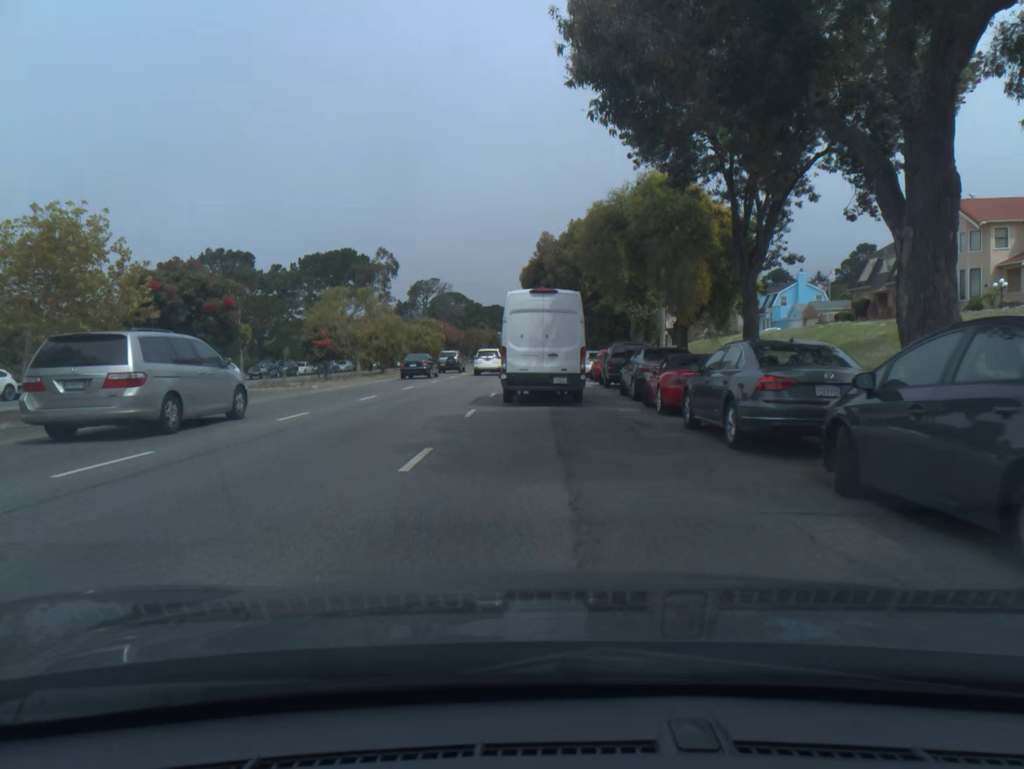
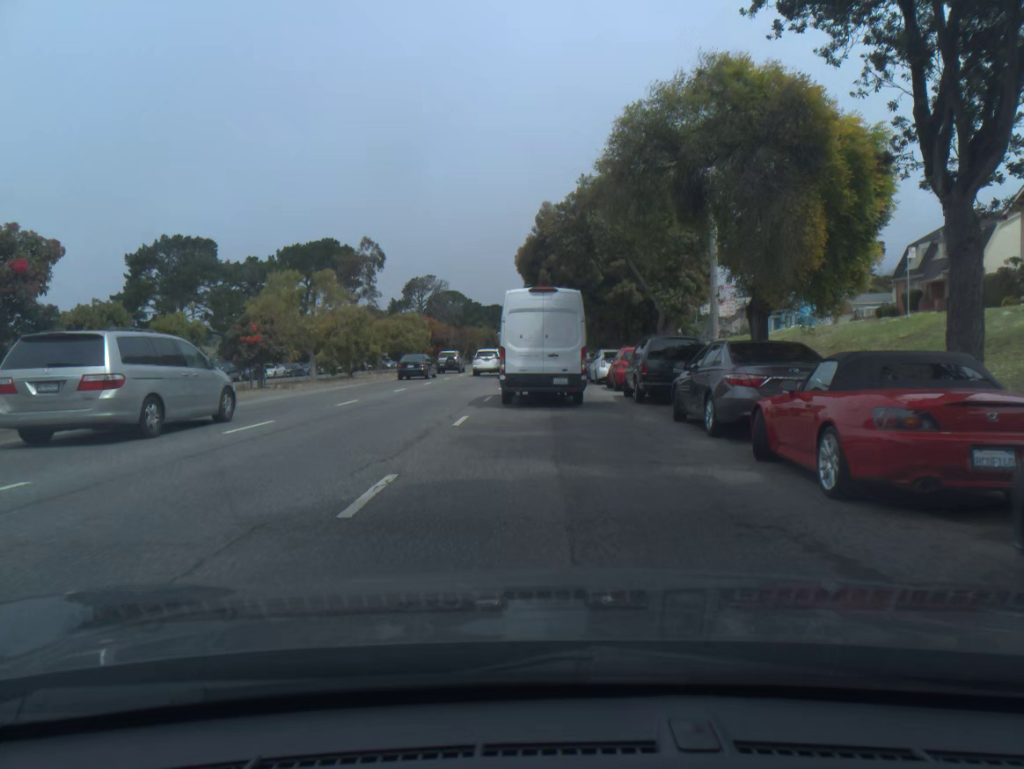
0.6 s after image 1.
(0.0, +9.5) m; 0°
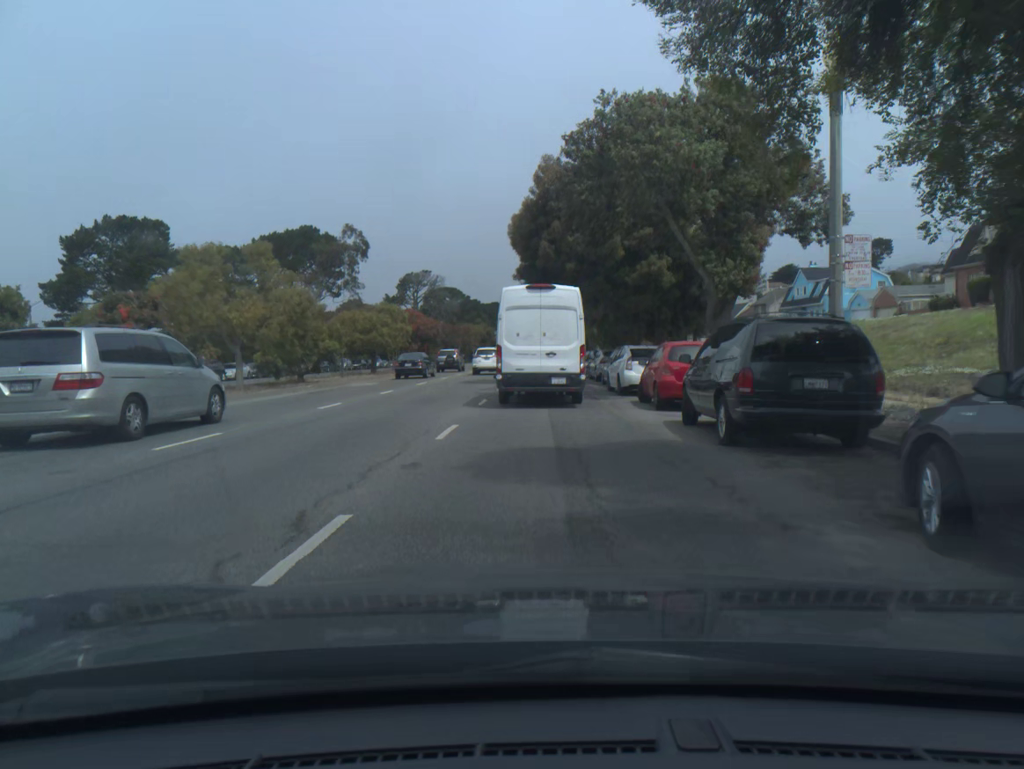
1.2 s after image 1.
(0.0, +9.5) m; 0°
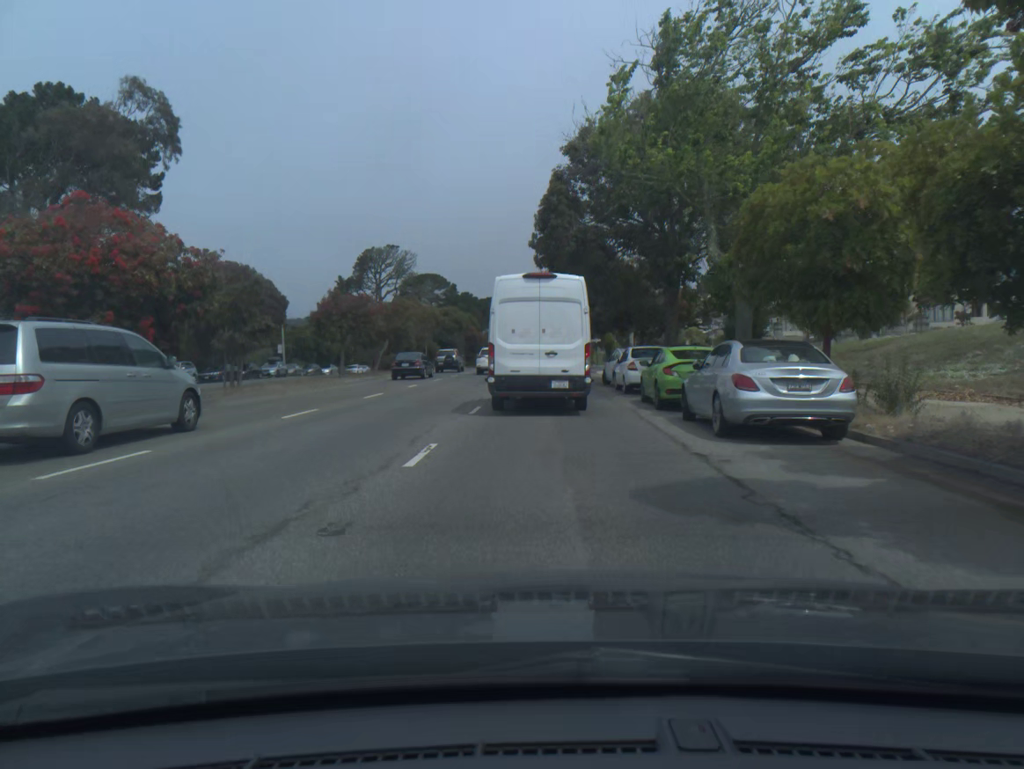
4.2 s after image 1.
(0.0, +46.2) m; 0°
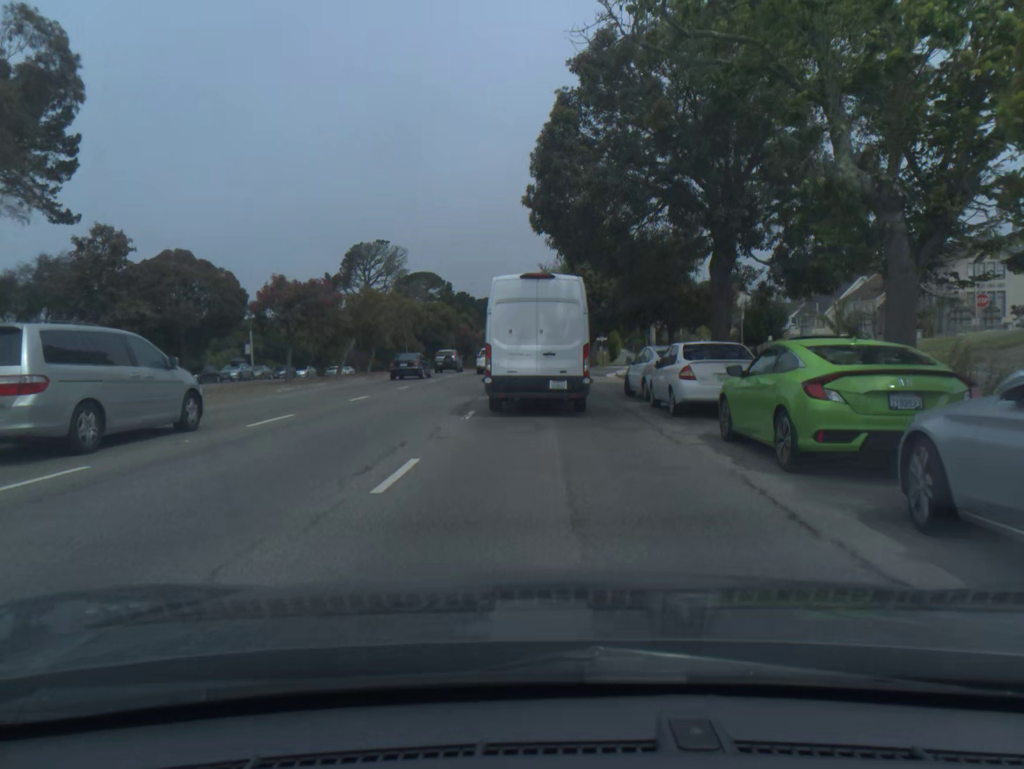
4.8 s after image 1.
(0.0, +8.9) m; 0°
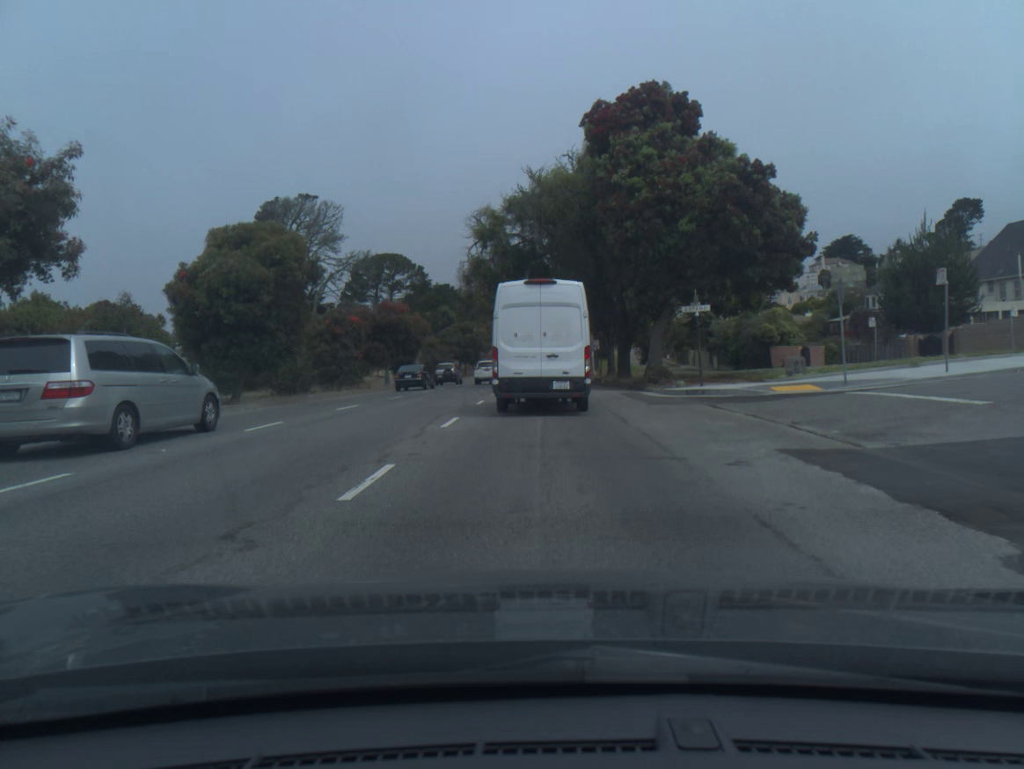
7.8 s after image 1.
(0.0, +43.6) m; 0°
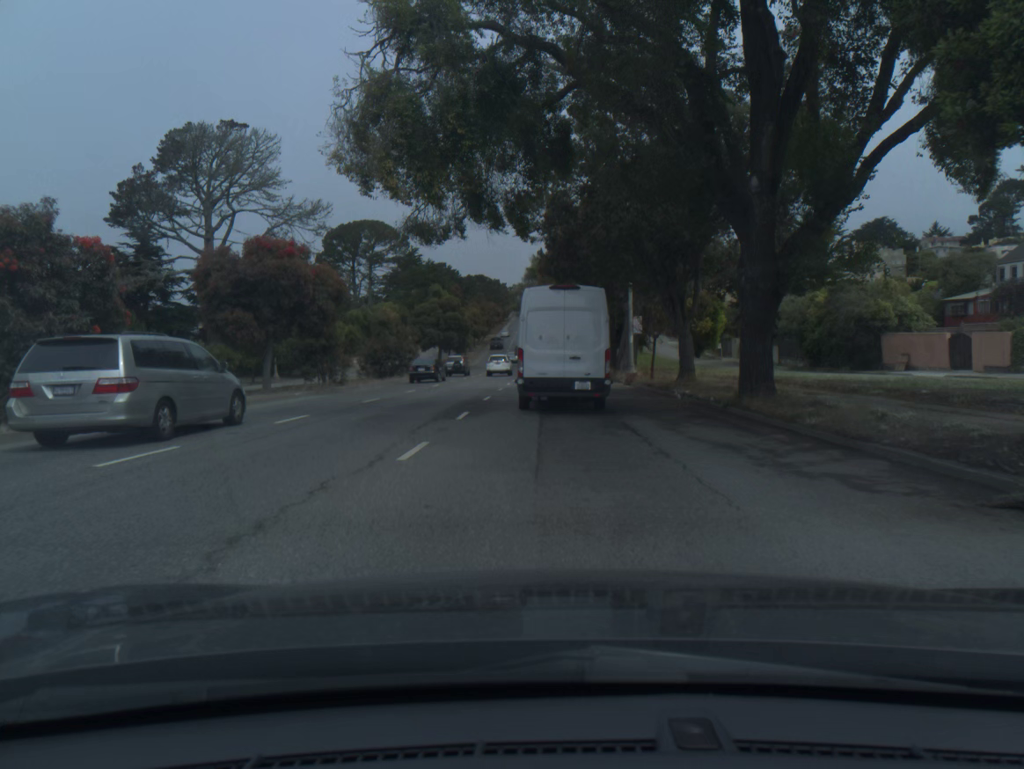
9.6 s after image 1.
(-0.1, +26.5) m; 0°
